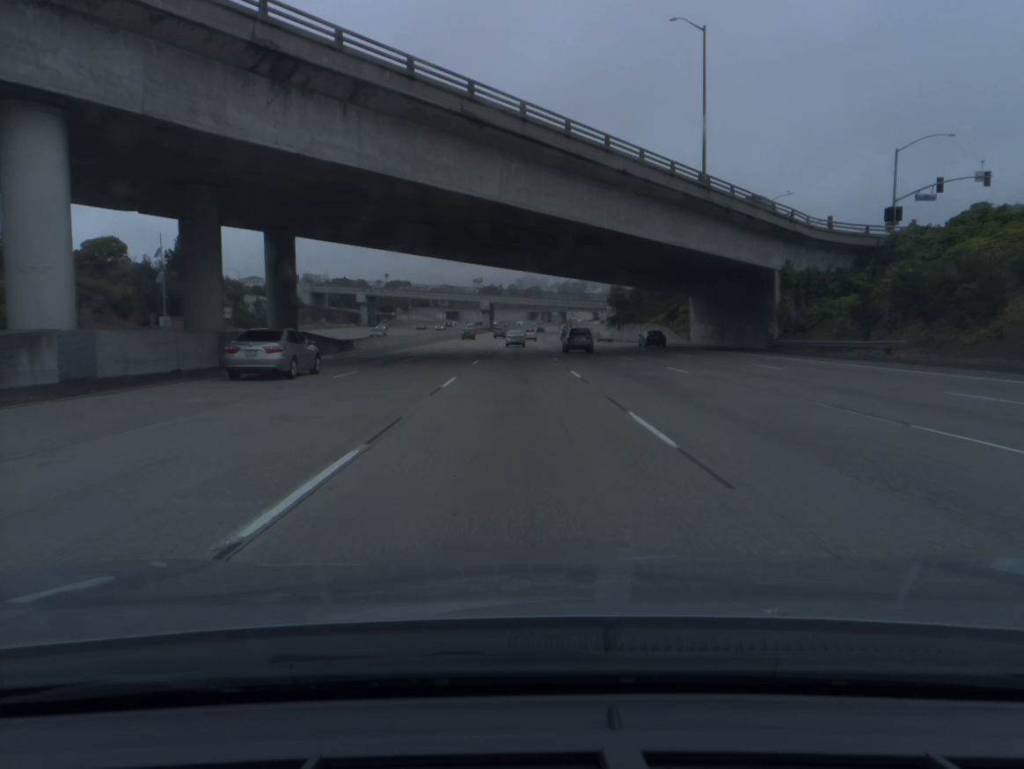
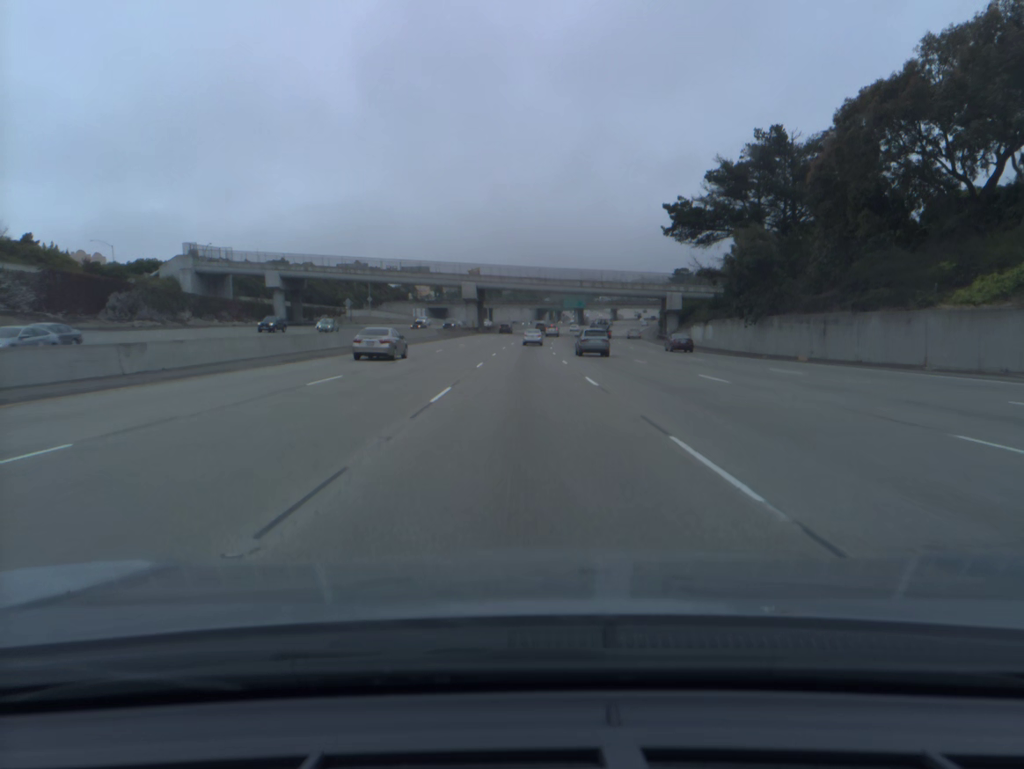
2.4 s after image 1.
(-0.4, +74.7) m; -1°
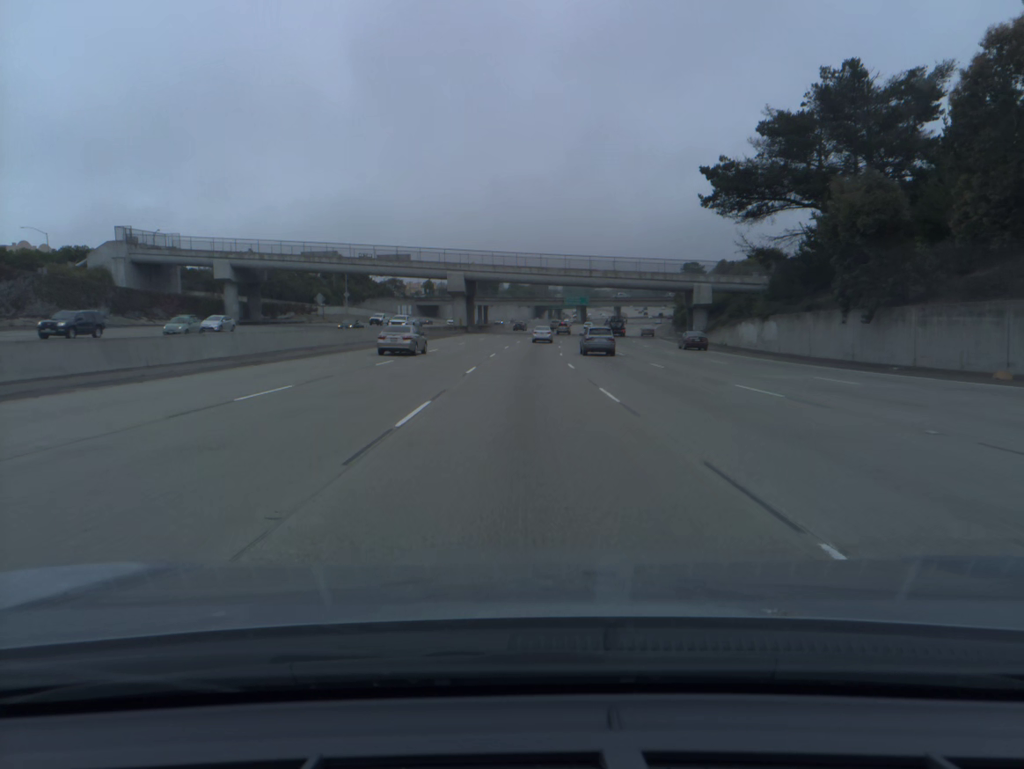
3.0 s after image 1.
(0.0, +18.8) m; 0°
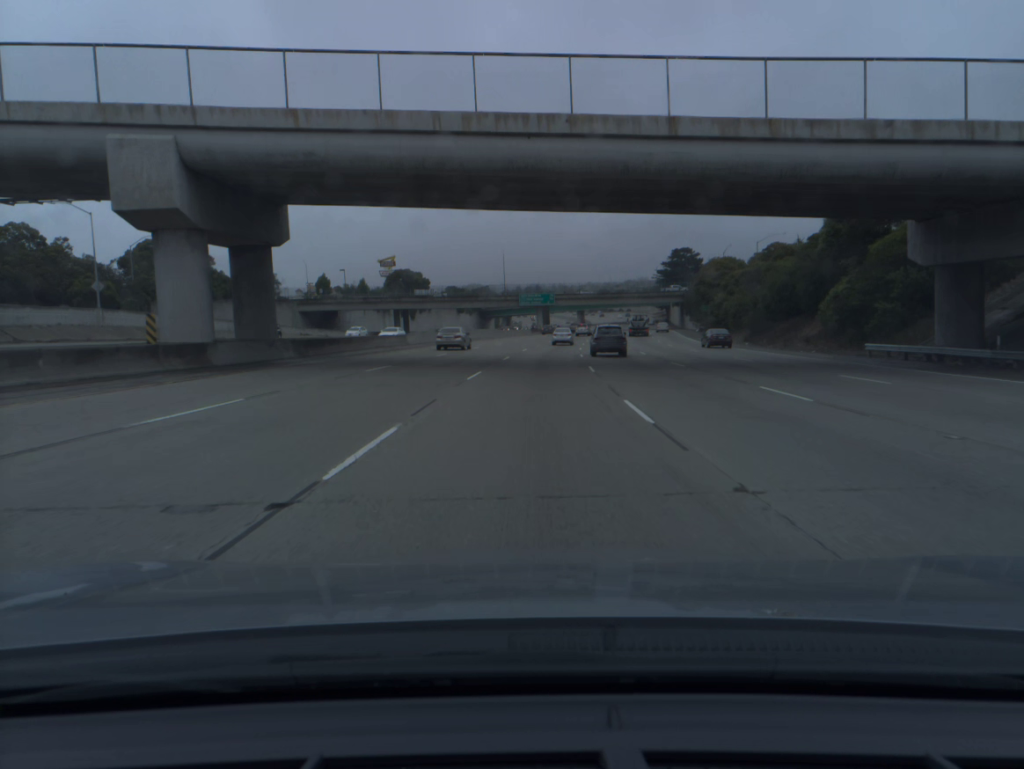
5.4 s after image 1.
(+1.8, +74.8) m; +4°
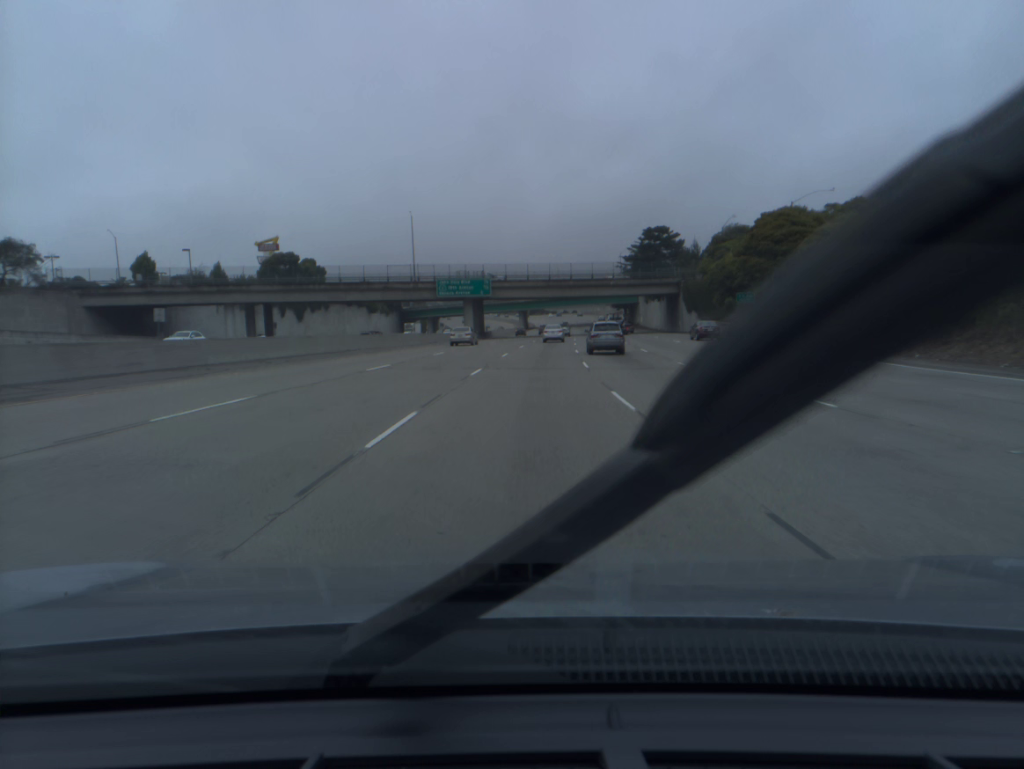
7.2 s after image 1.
(+2.3, +55.4) m; +5°
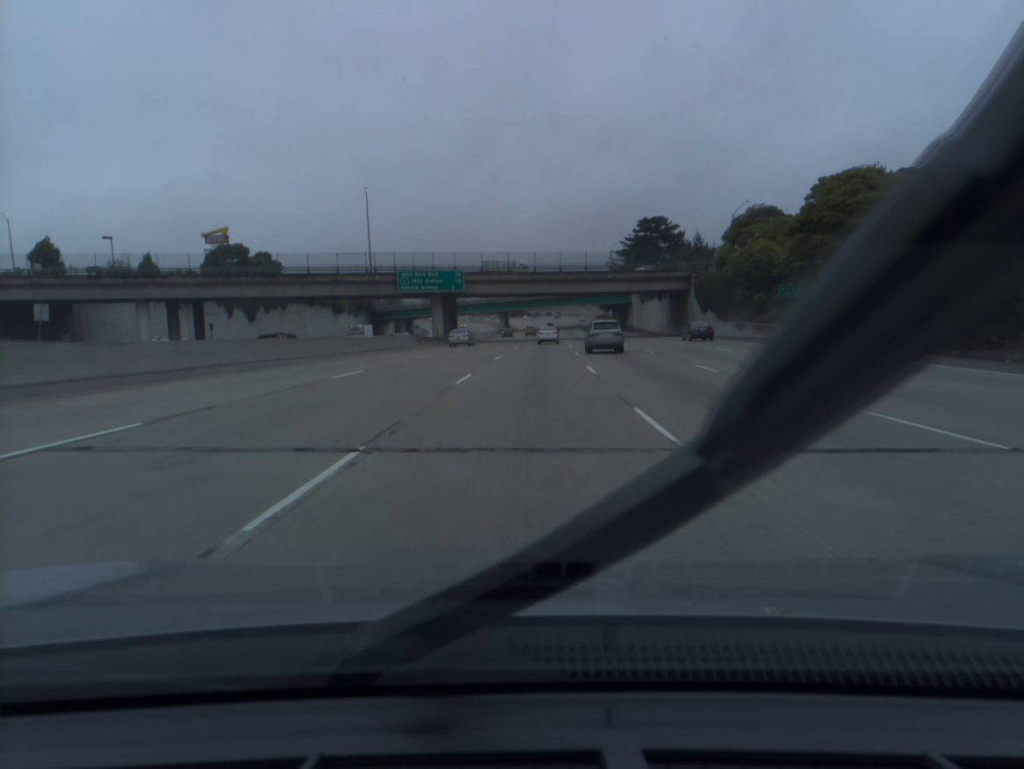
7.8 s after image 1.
(+0.2, +18.4) m; +1°
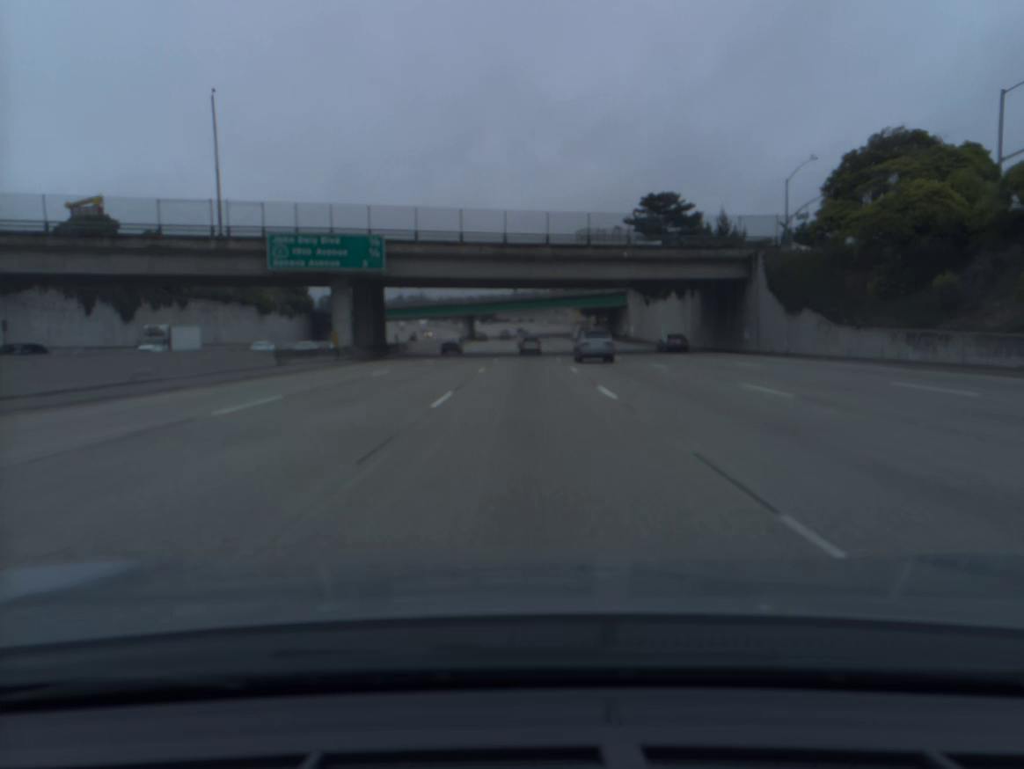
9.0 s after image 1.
(+0.8, +36.7) m; +2°
